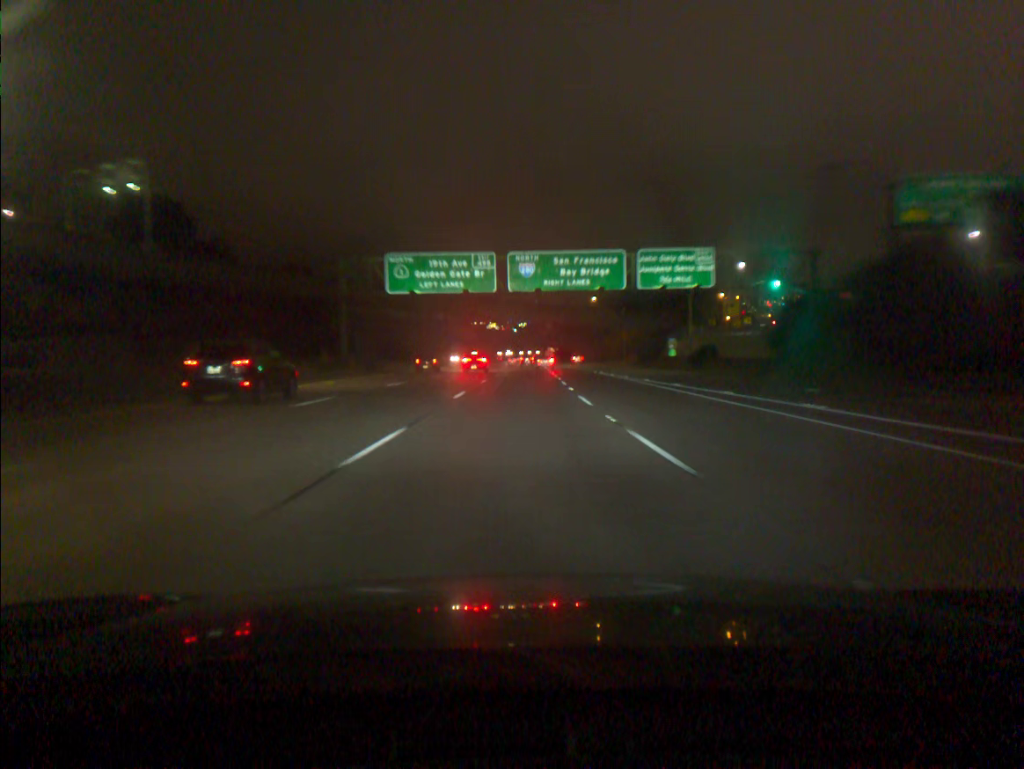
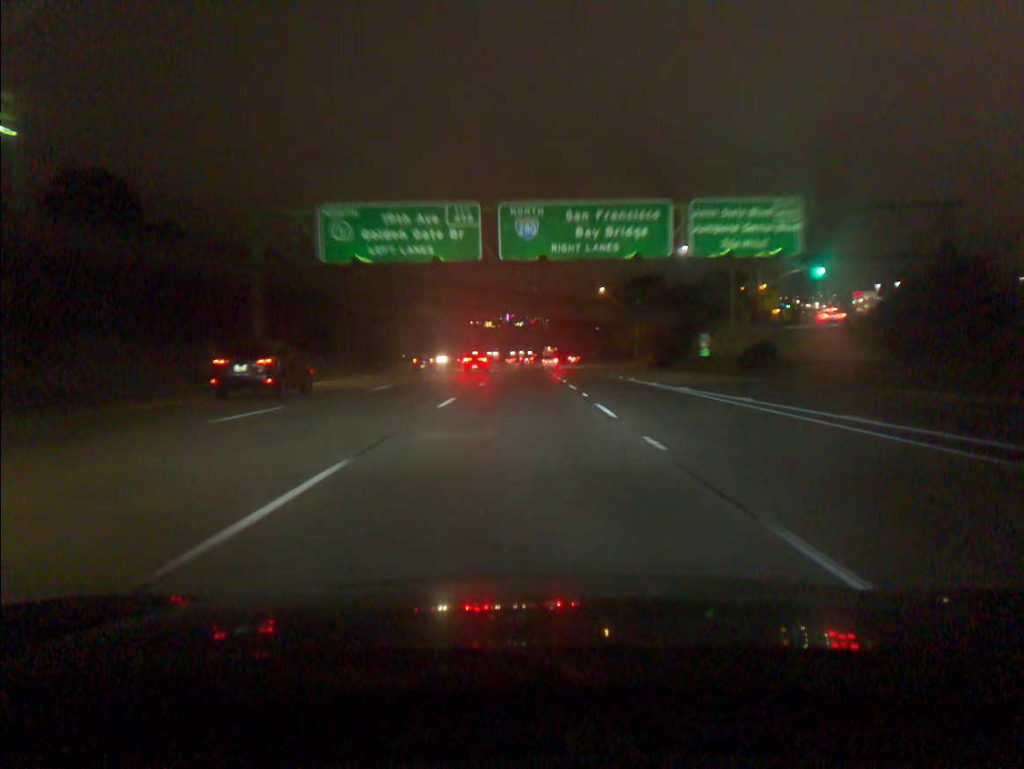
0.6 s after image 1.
(0.0, +18.5) m; 0°
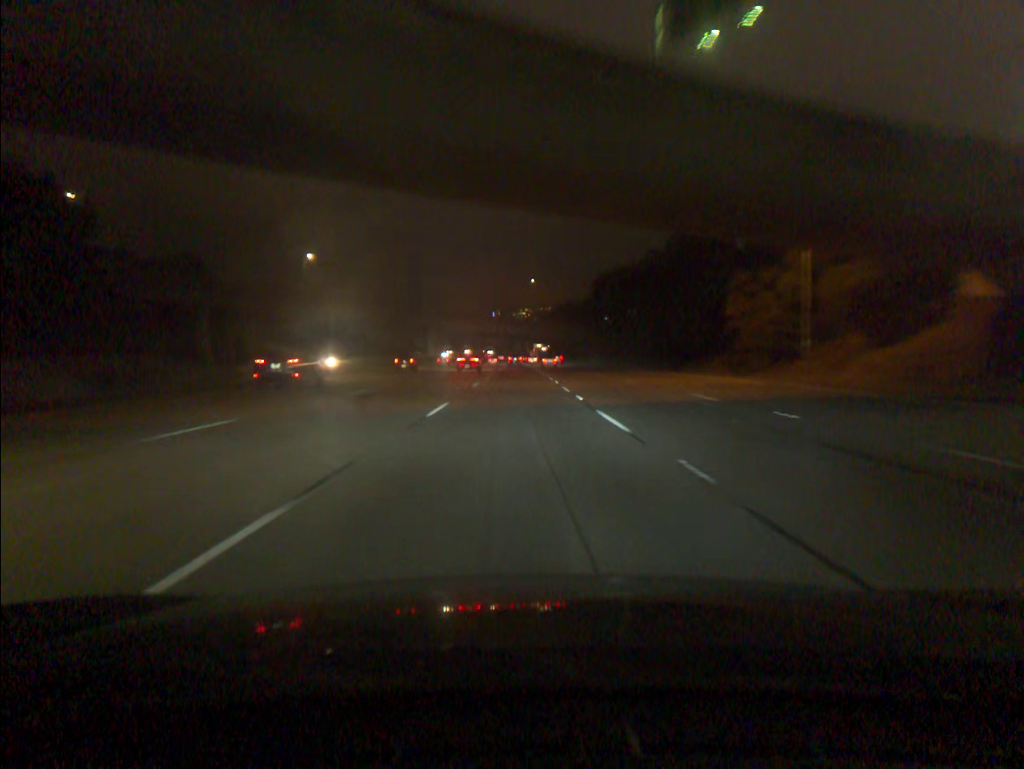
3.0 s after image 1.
(+0.9, +74.1) m; +1°
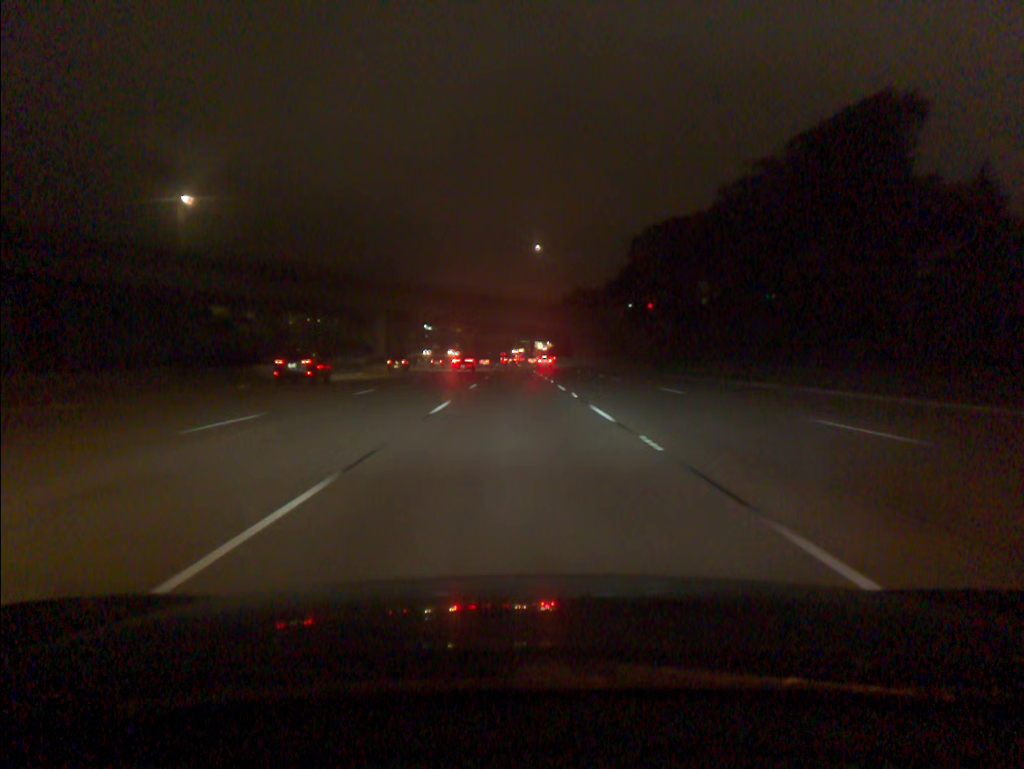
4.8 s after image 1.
(0.0, +55.7) m; 0°
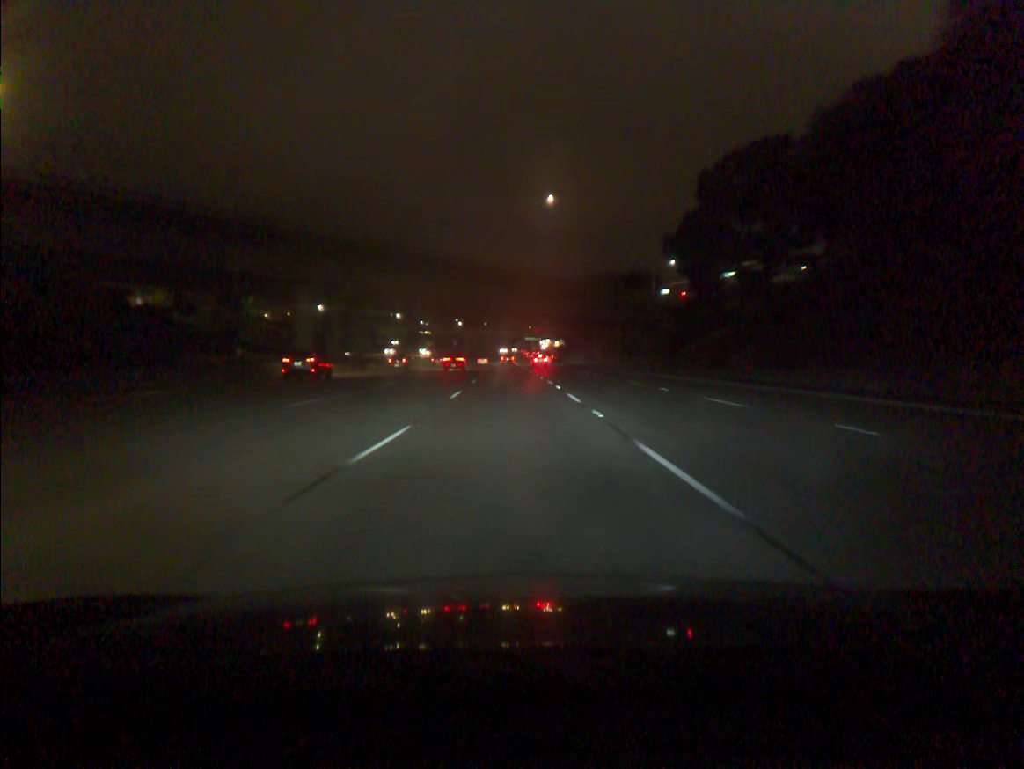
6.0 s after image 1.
(-0.1, +37.1) m; 0°
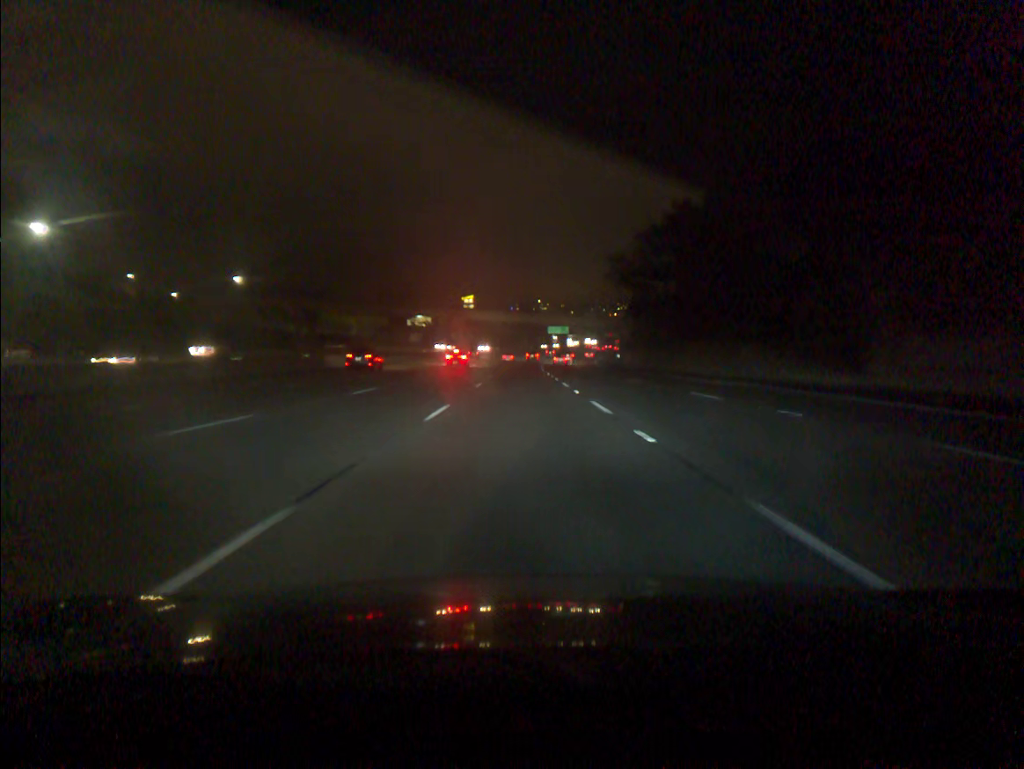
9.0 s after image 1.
(-1.4, +92.4) m; -1°
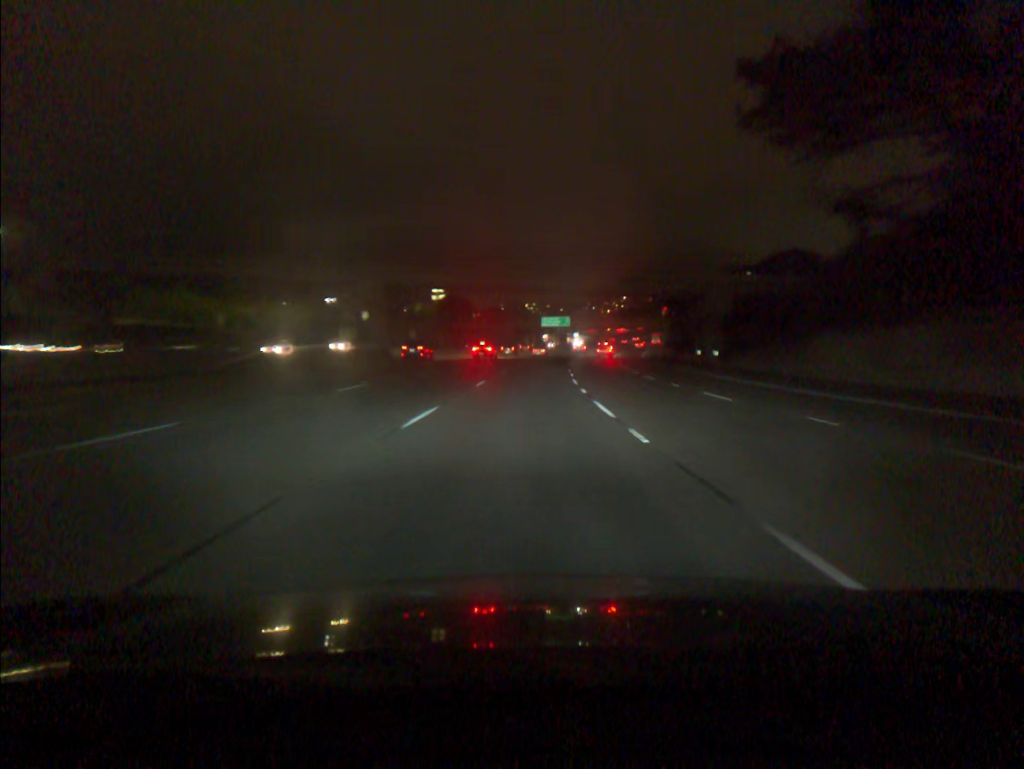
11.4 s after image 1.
(+0.4, +73.9) m; +1°
